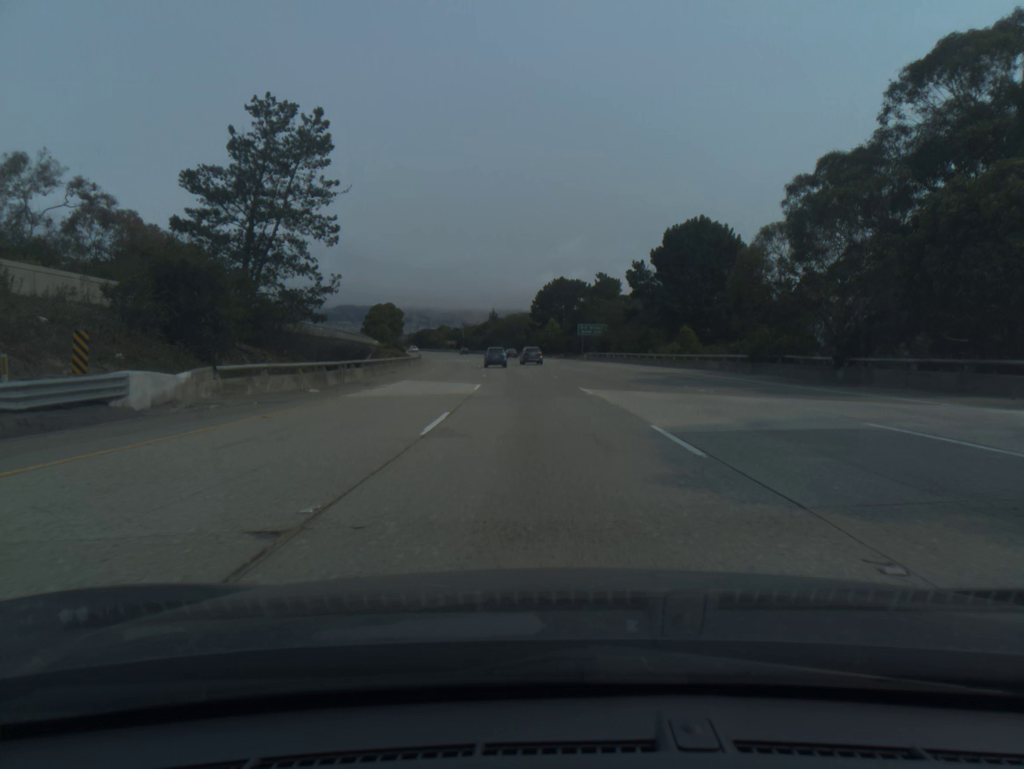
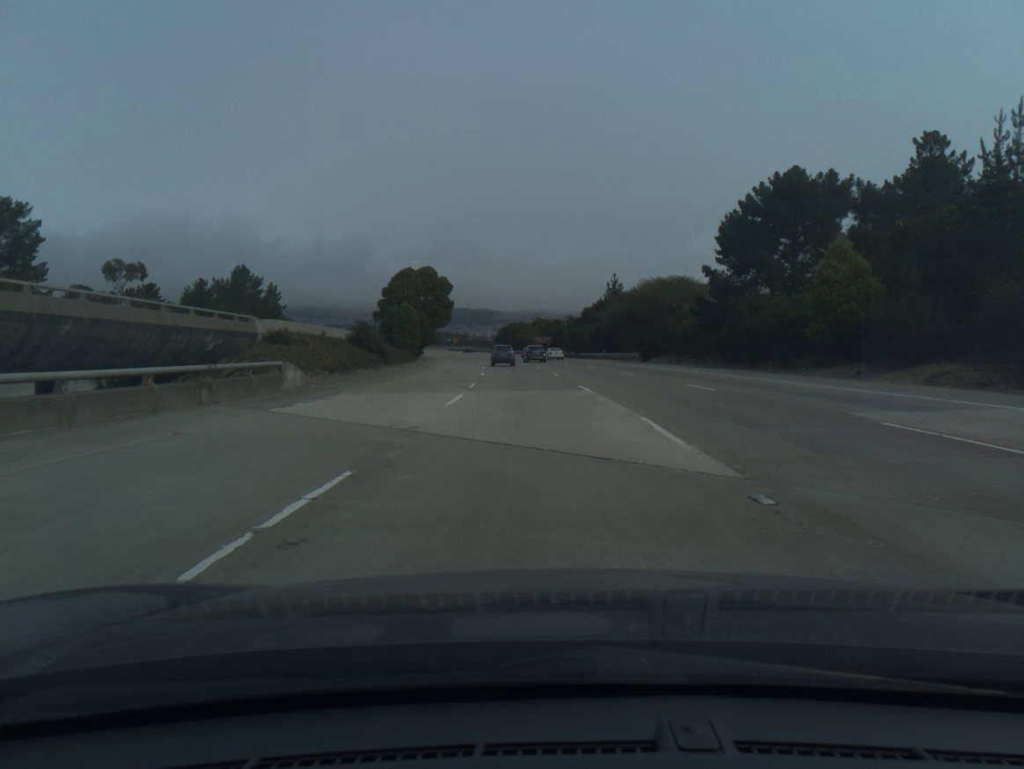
(-6.6, +97.3) m; -8°
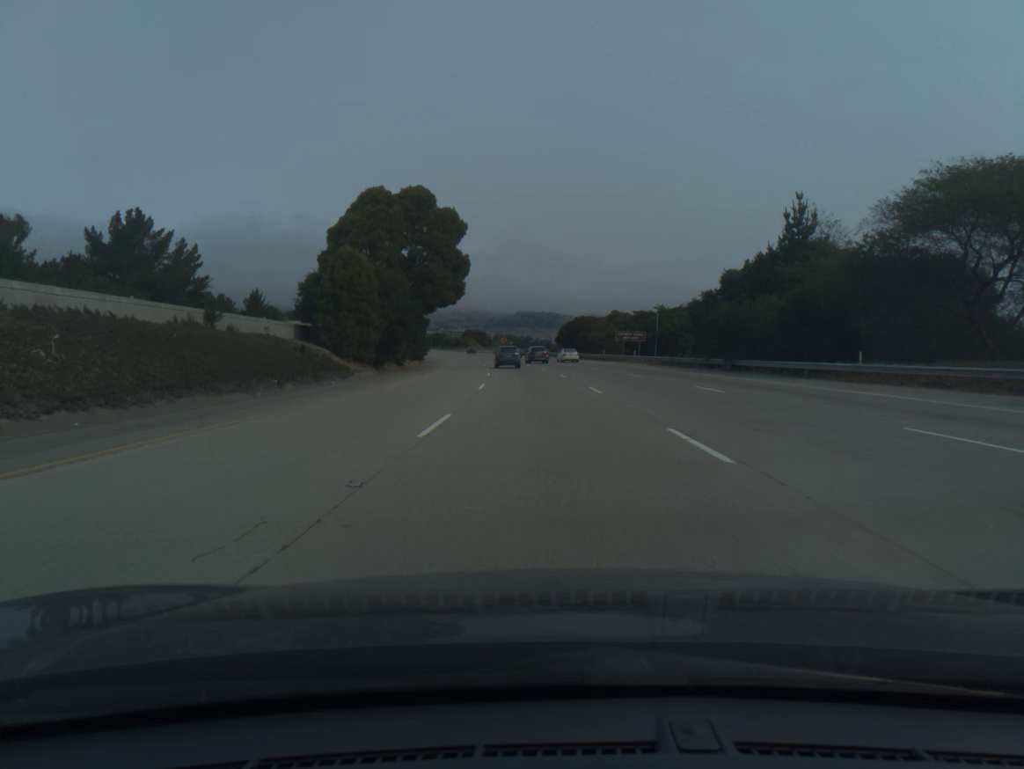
(-2.6, +58.5) m; -5°
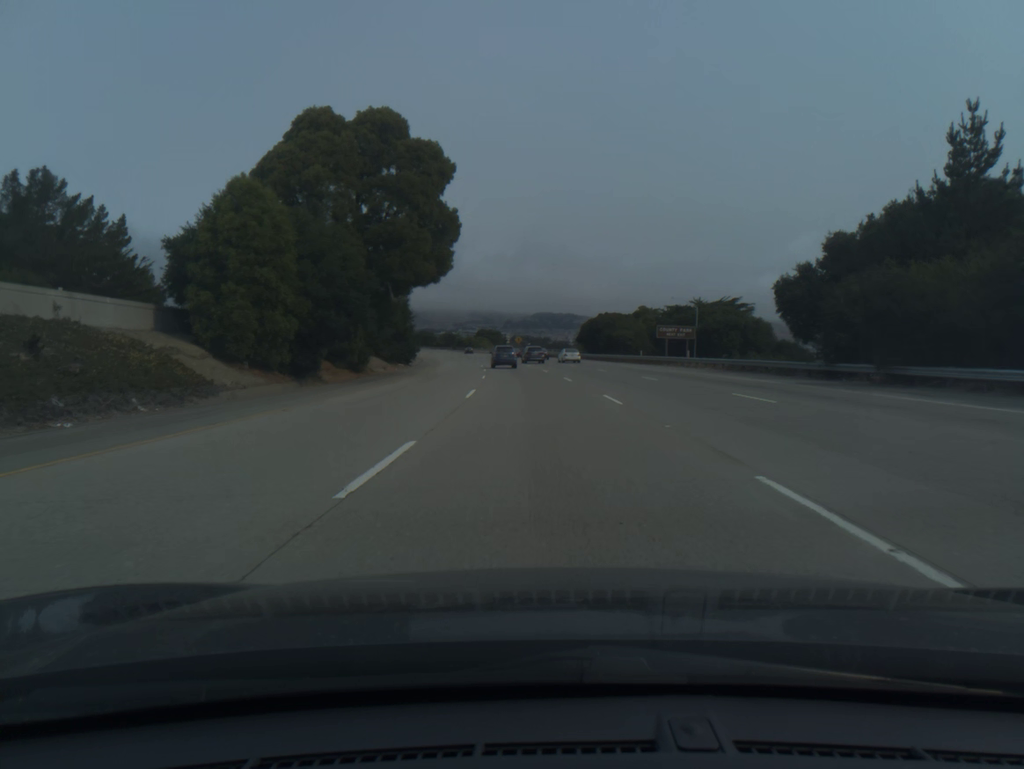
(-0.2, +19.5) m; -1°
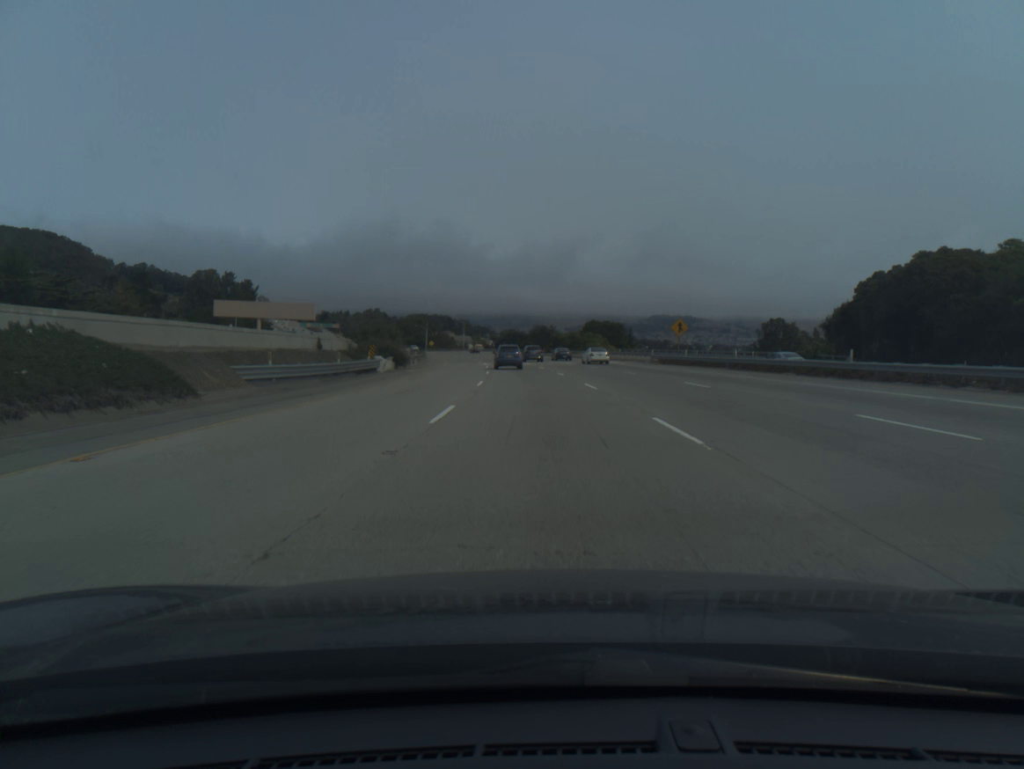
(-6.5, +95.3) m; -8°
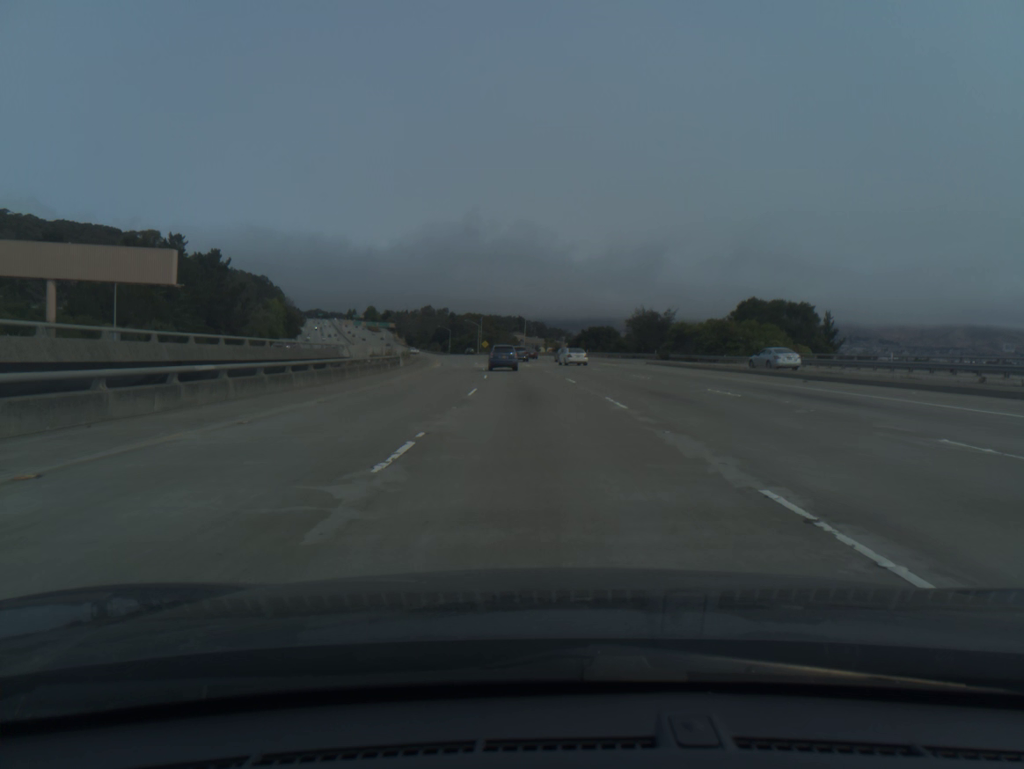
(-3.6, +74.0) m; -6°
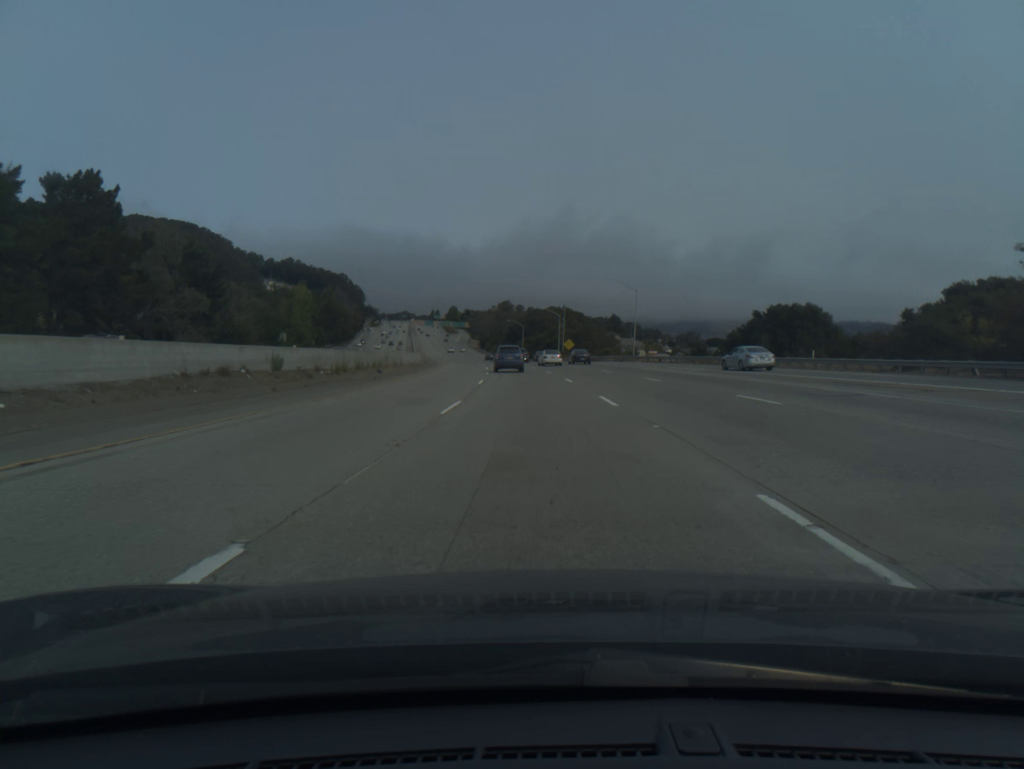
(-3.7, +72.2) m; -6°
